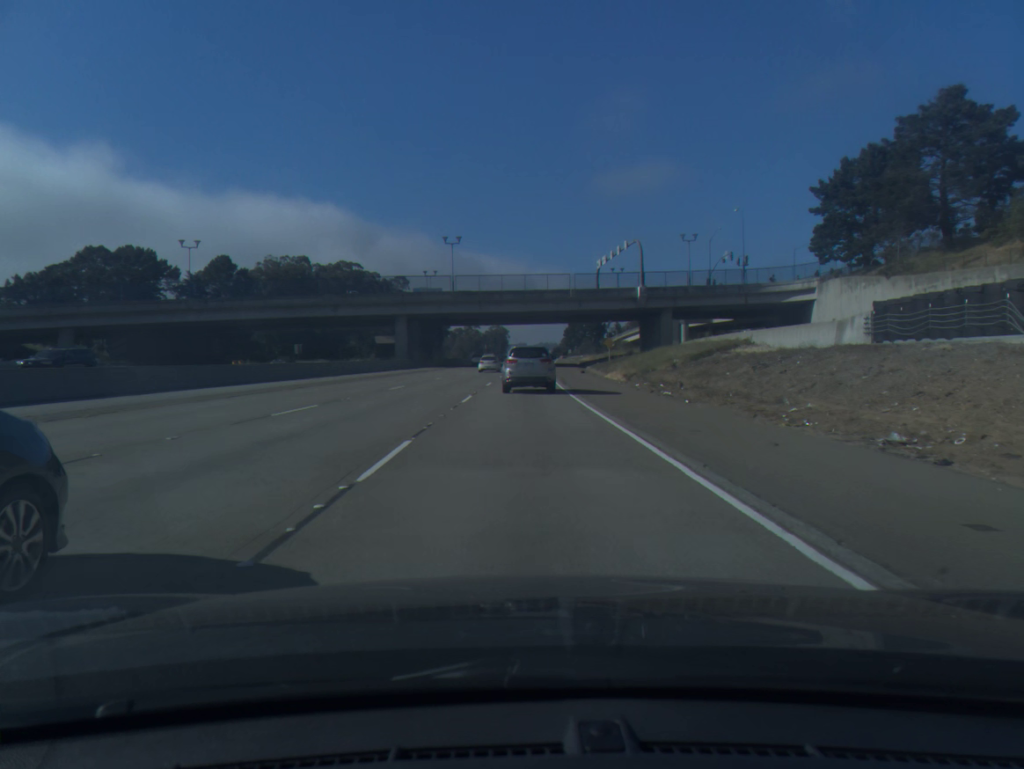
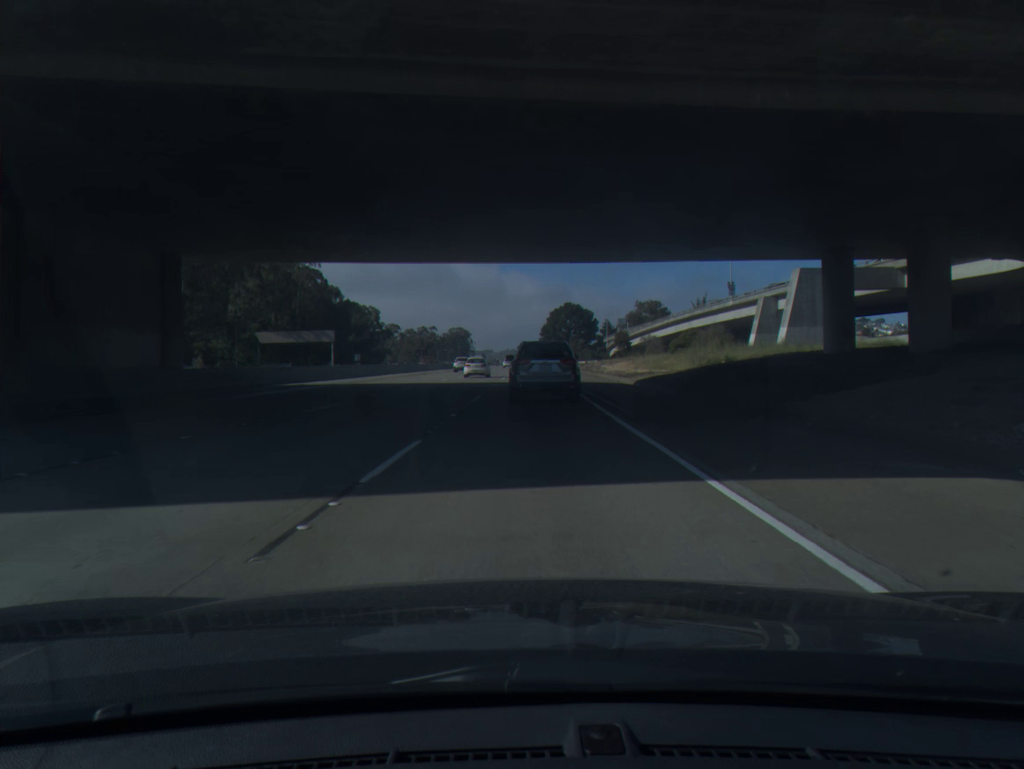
(+1.7, +87.1) m; +2°
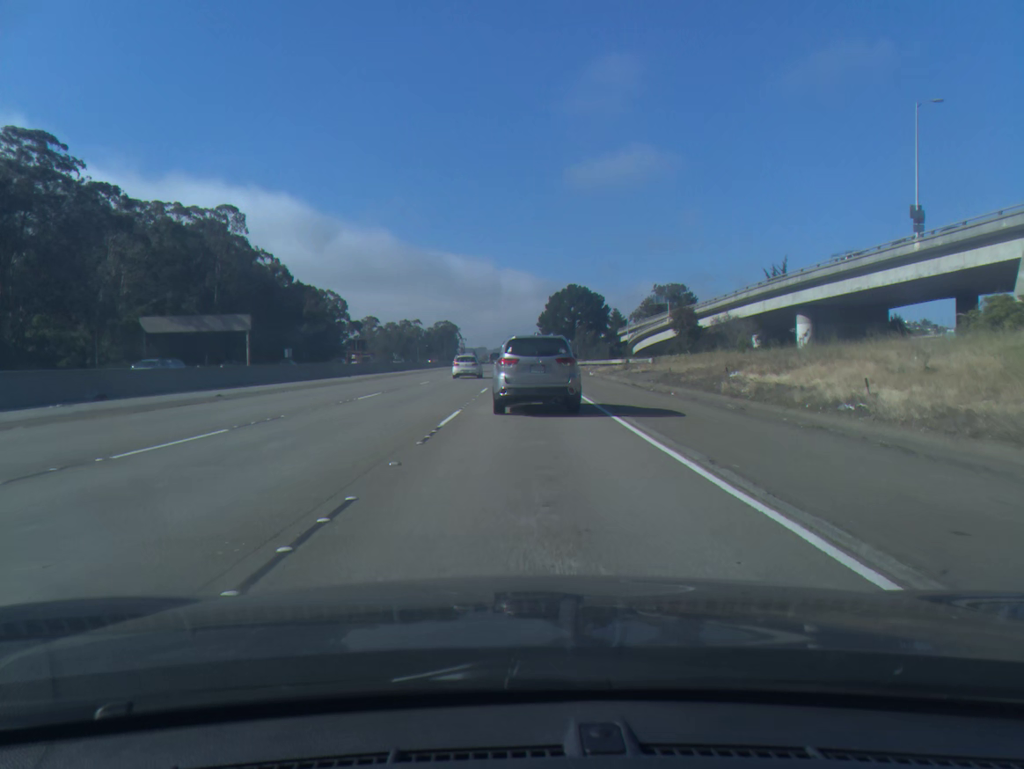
(+0.4, +51.8) m; 0°
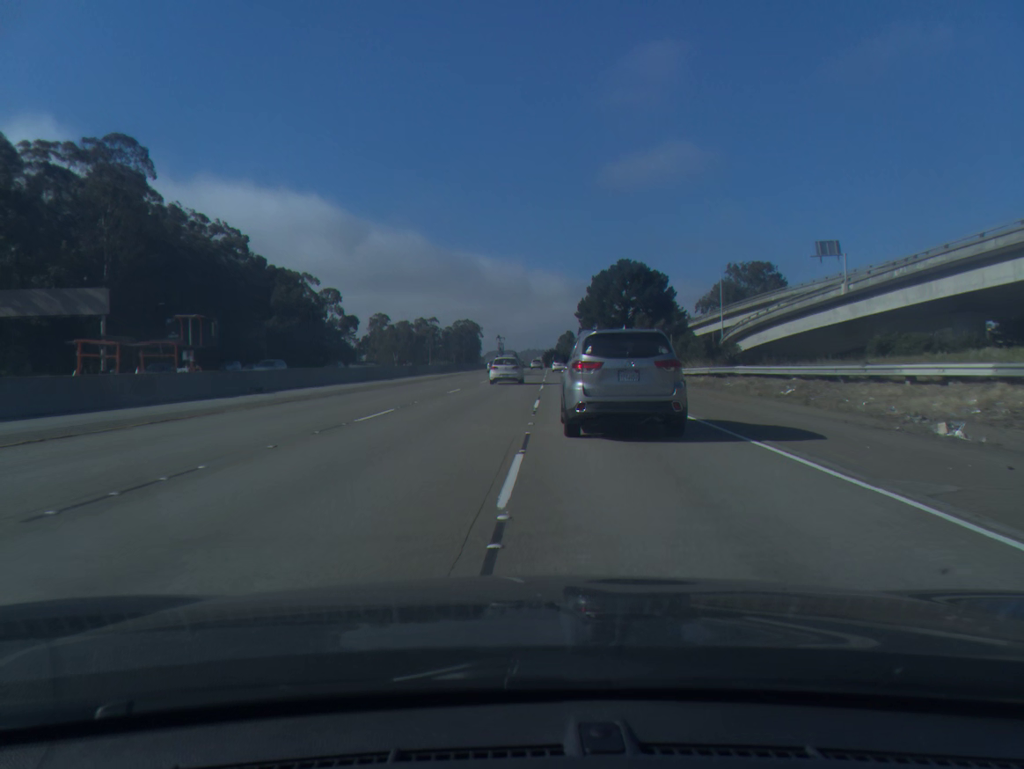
(-0.8, +51.6) m; -2°
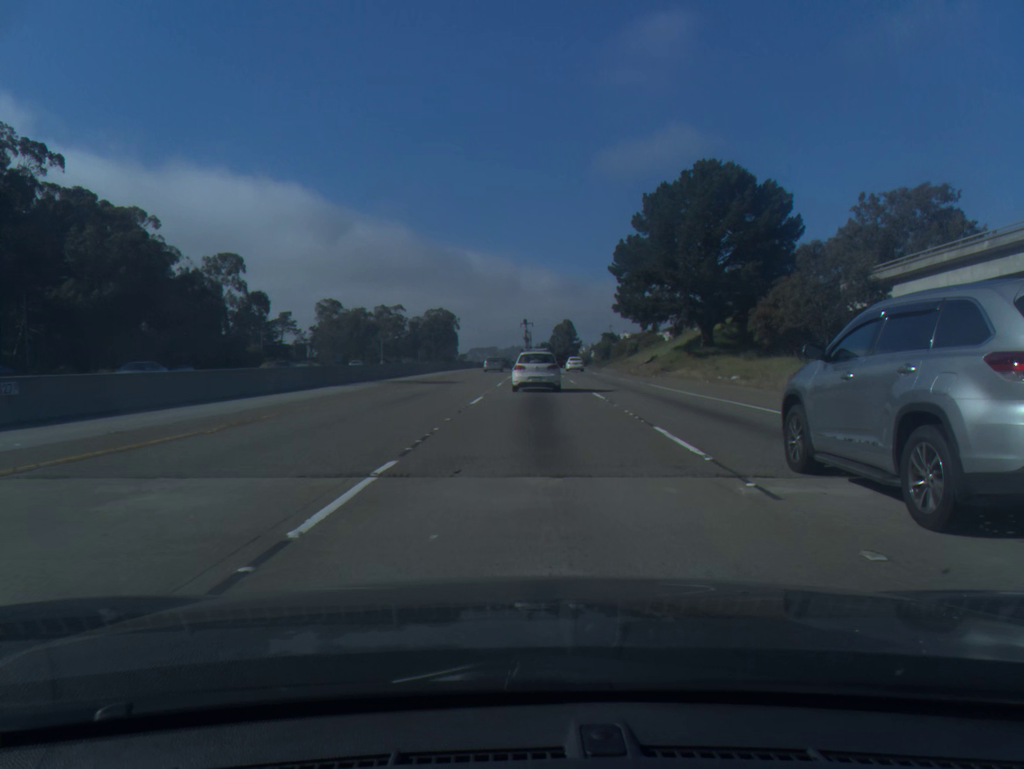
(+0.3, +69.4) m; +1°
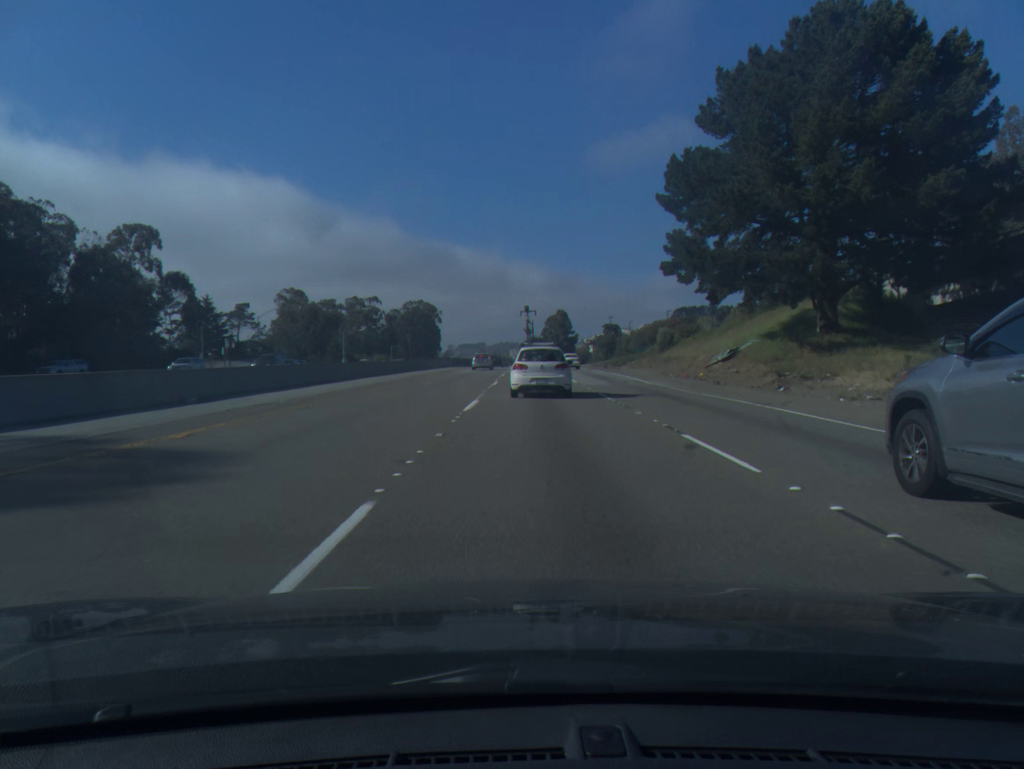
(+0.2, +32.5) m; +1°
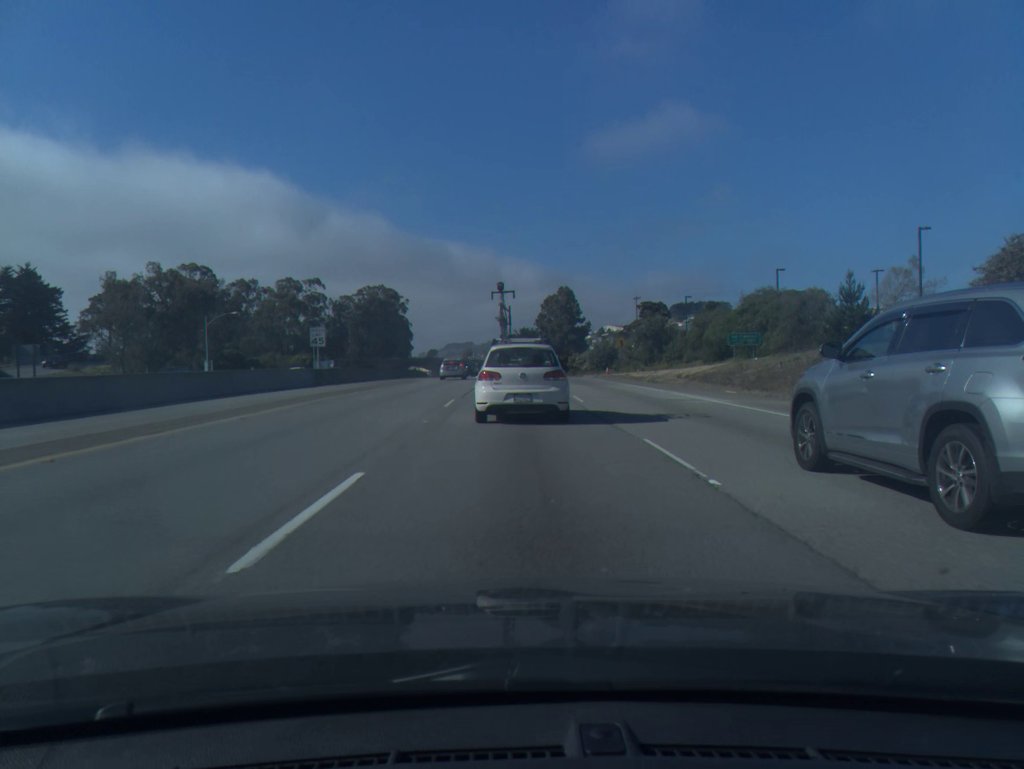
(+0.8, +72.5) m; +1°
